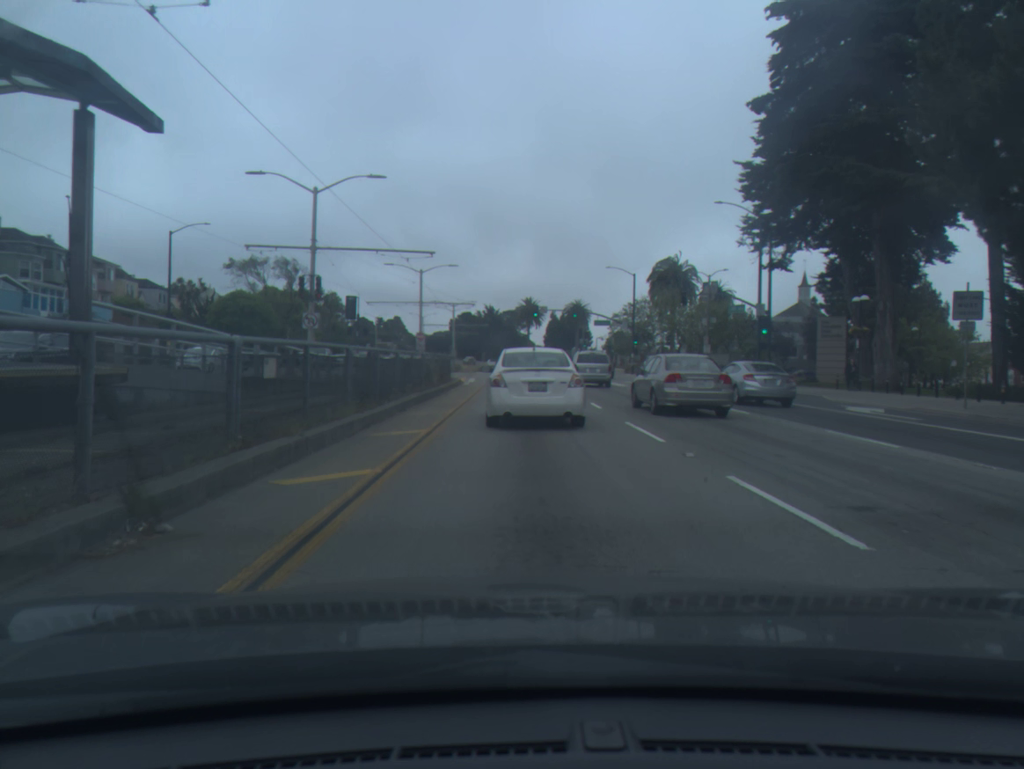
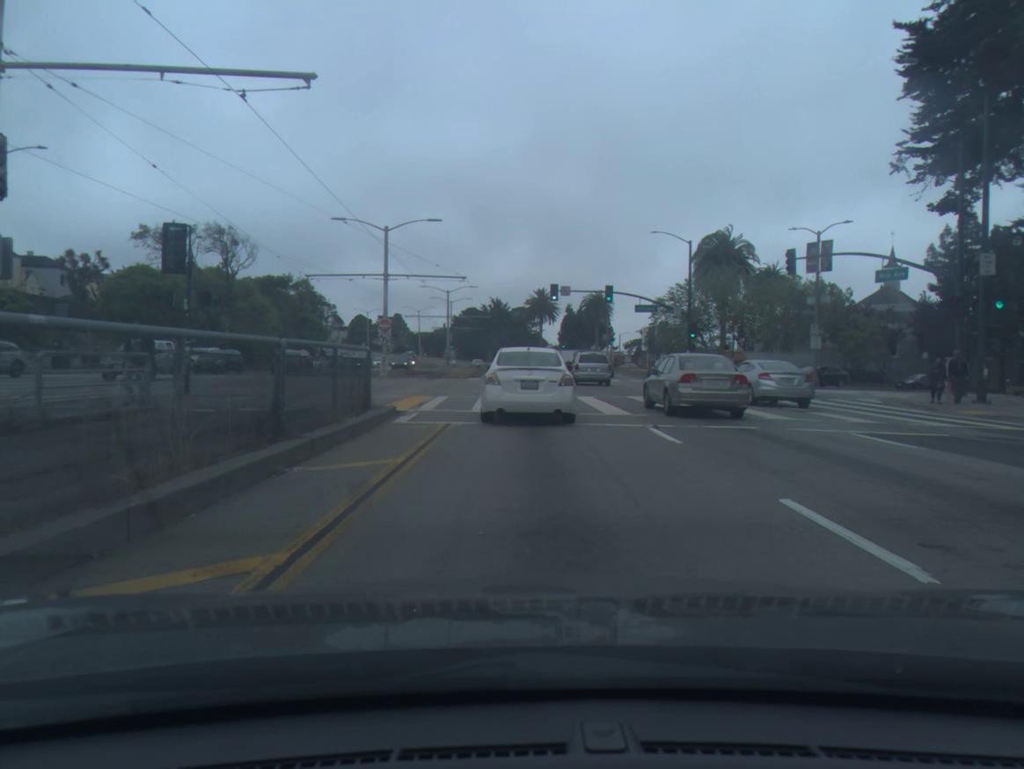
(-0.1, +23.0) m; -1°
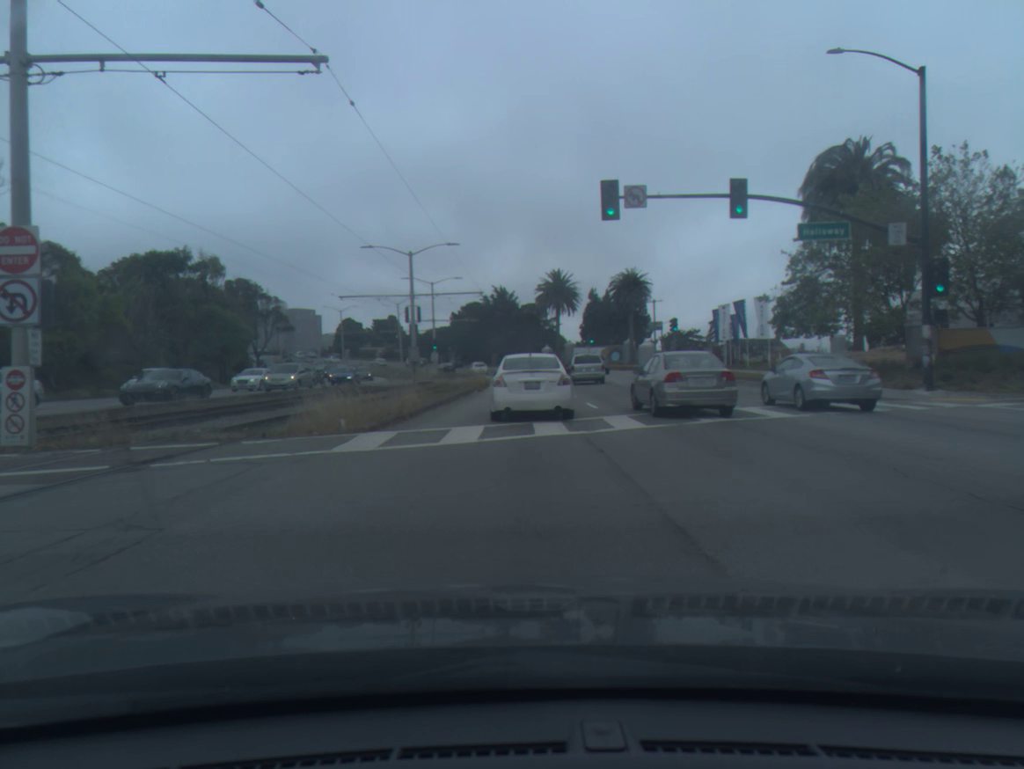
(0.0, +35.2) m; -1°
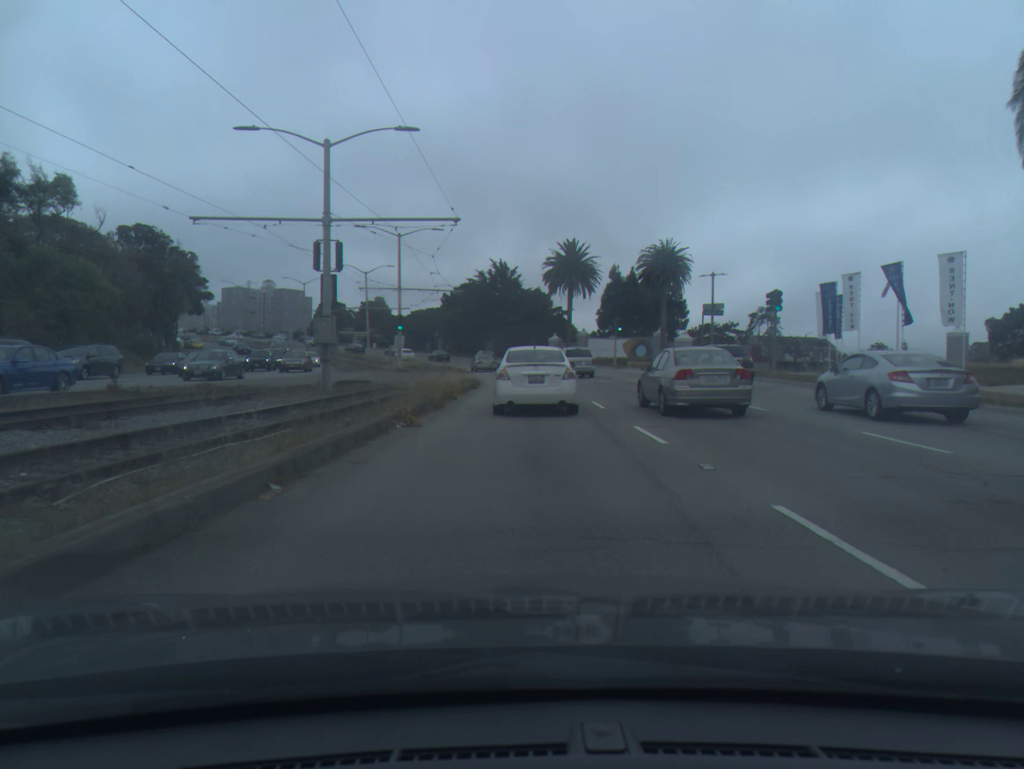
(-0.1, +24.4) m; 0°
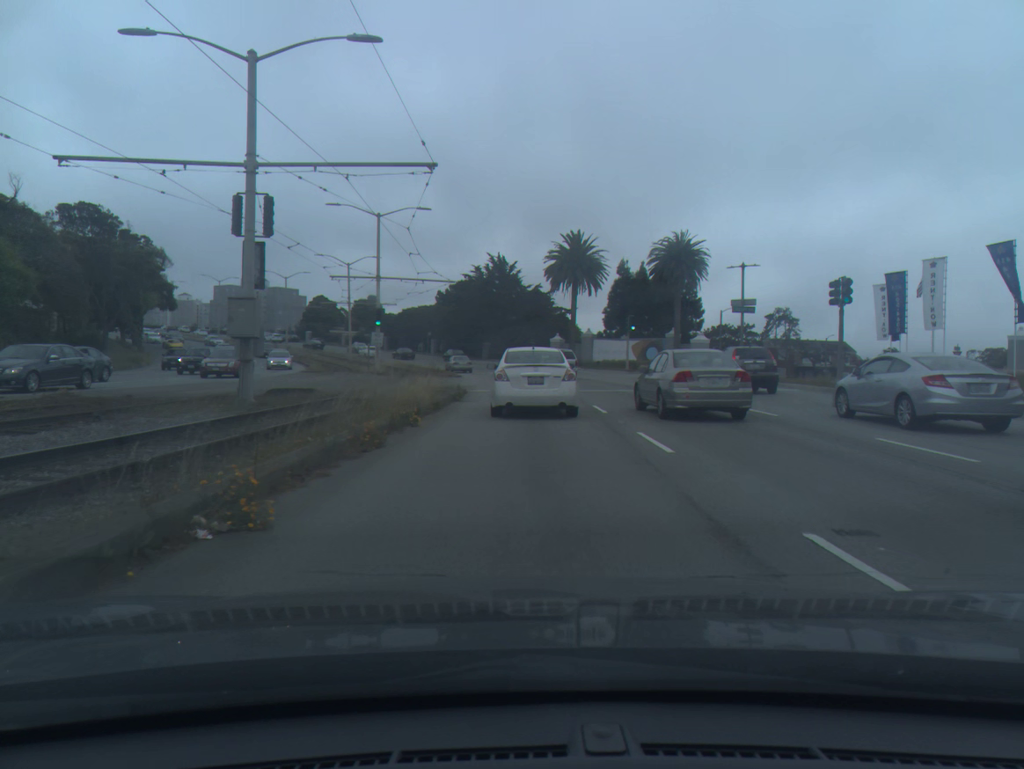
(0.0, +8.2) m; 0°
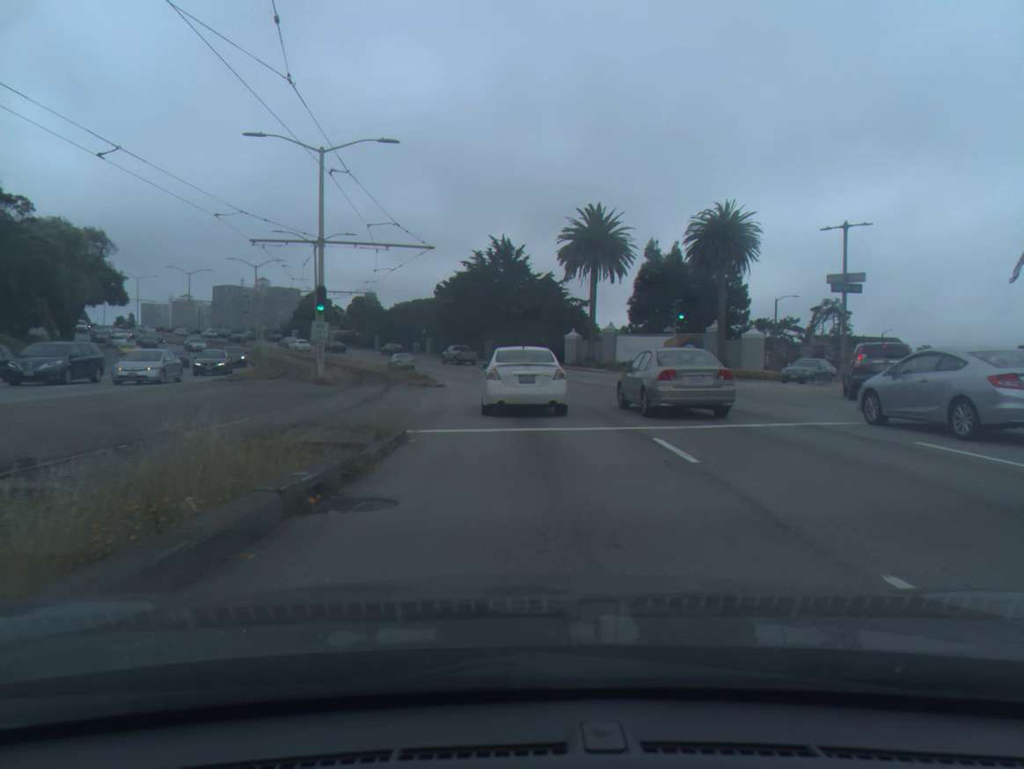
(-0.1, +16.0) m; -1°
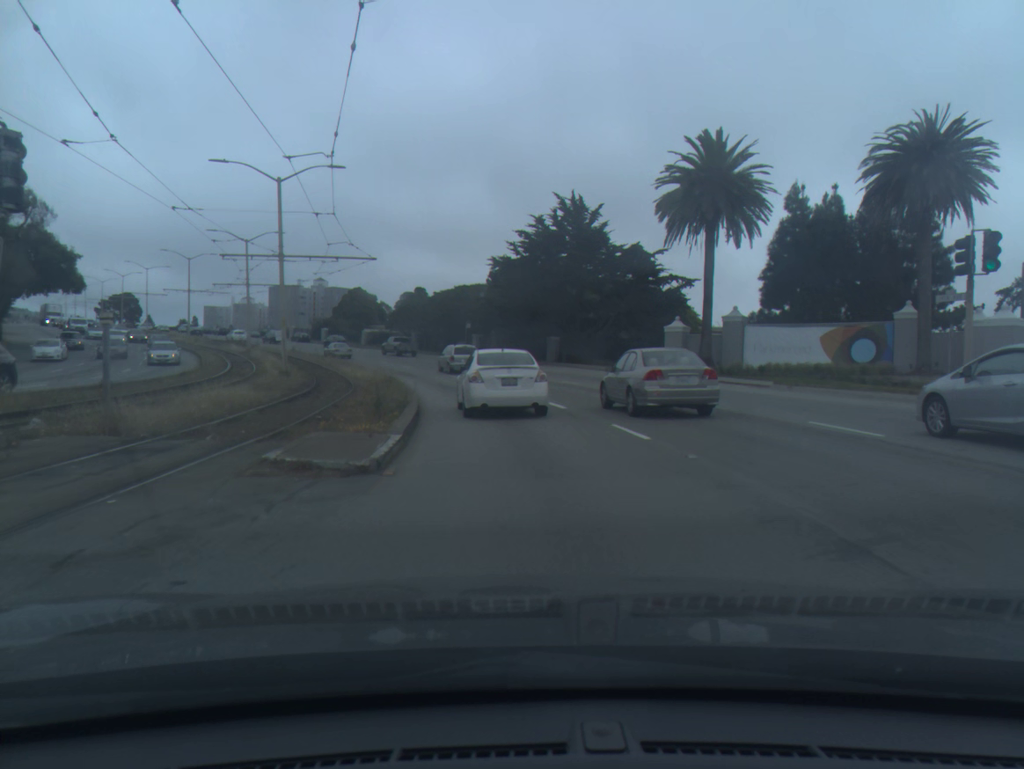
(-0.9, +24.4) m; -5°
